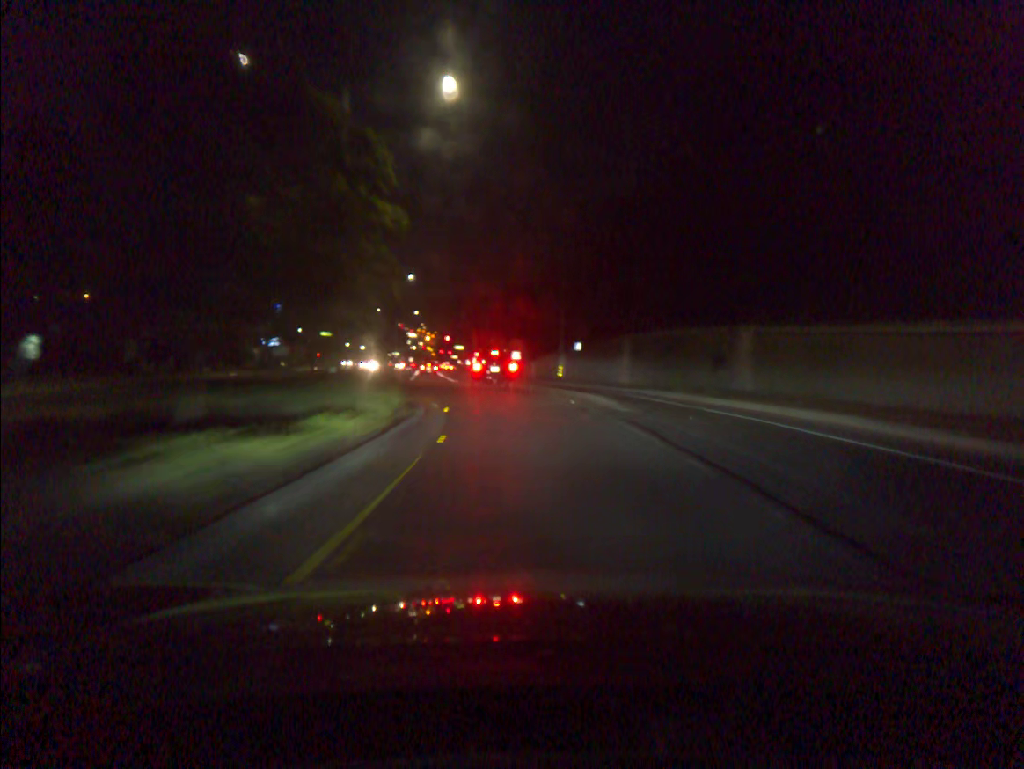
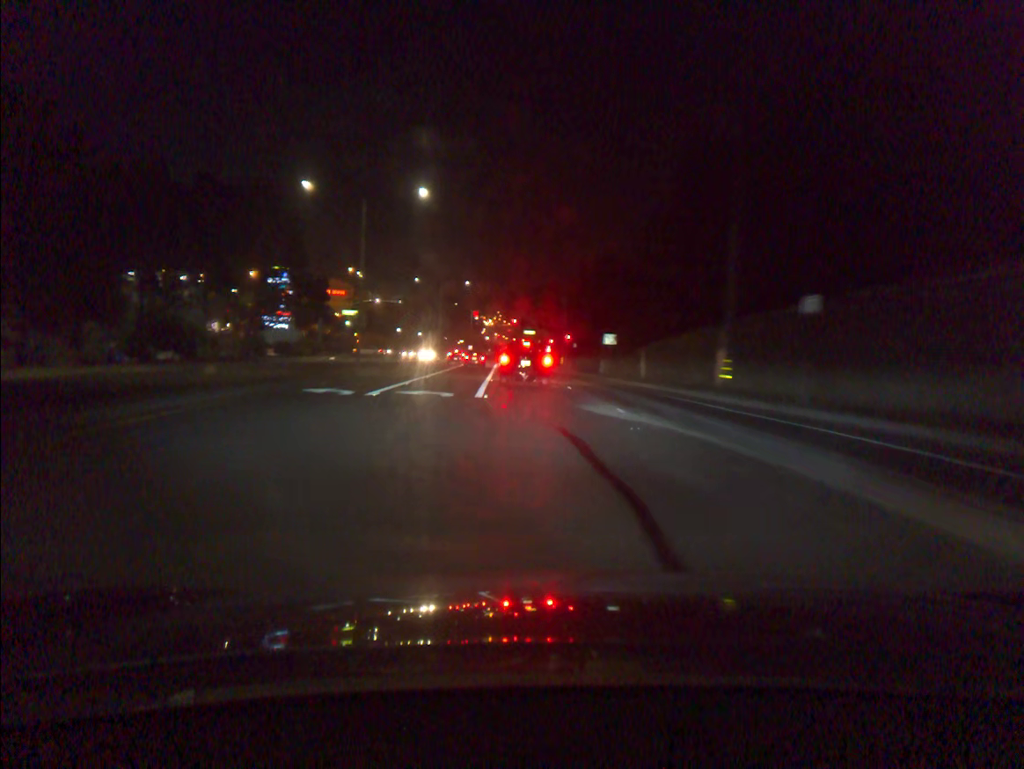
(-1.8, +34.5) m; -6°
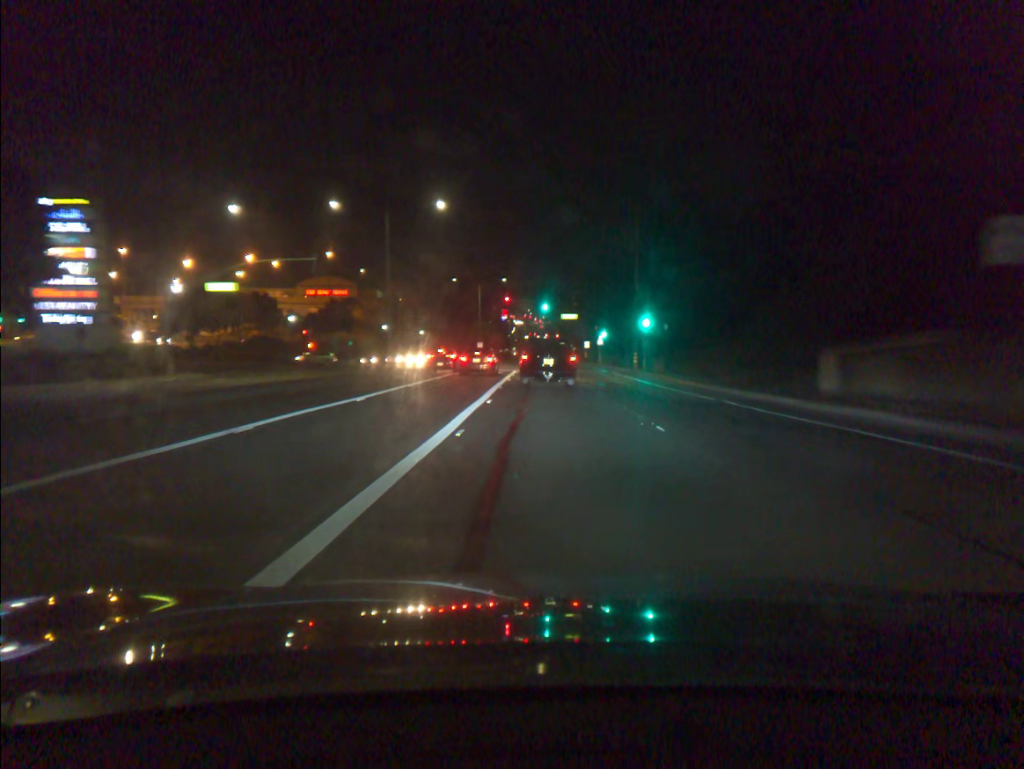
(-1.3, +49.0) m; -2°
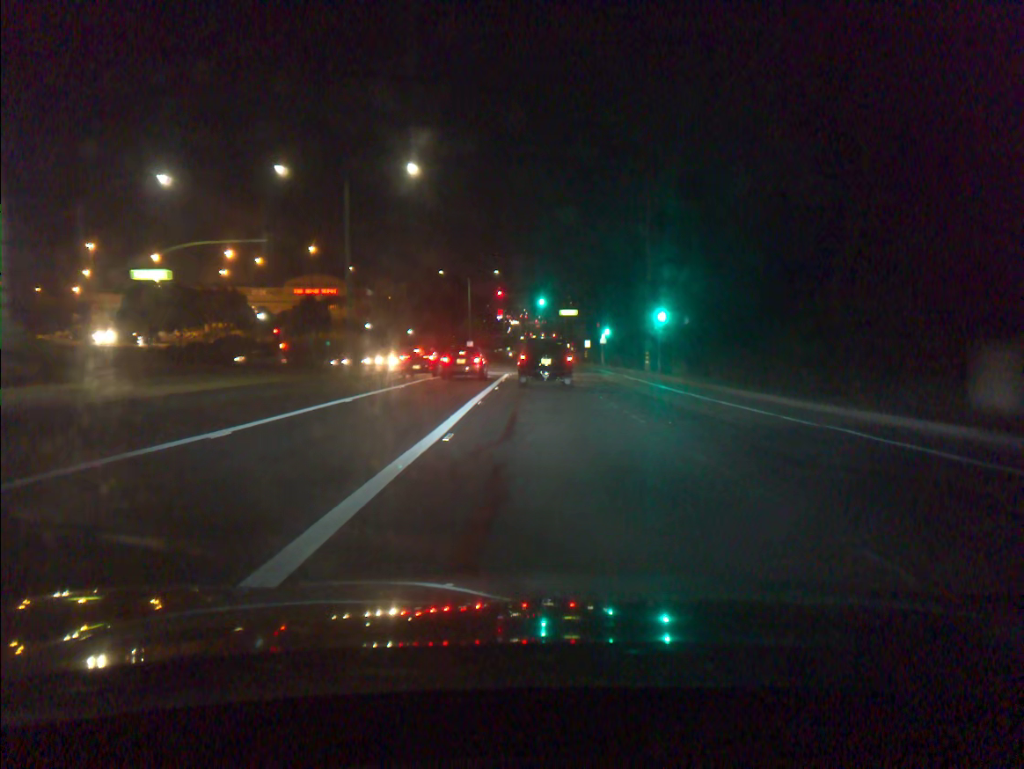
(0.0, +8.3) m; 0°
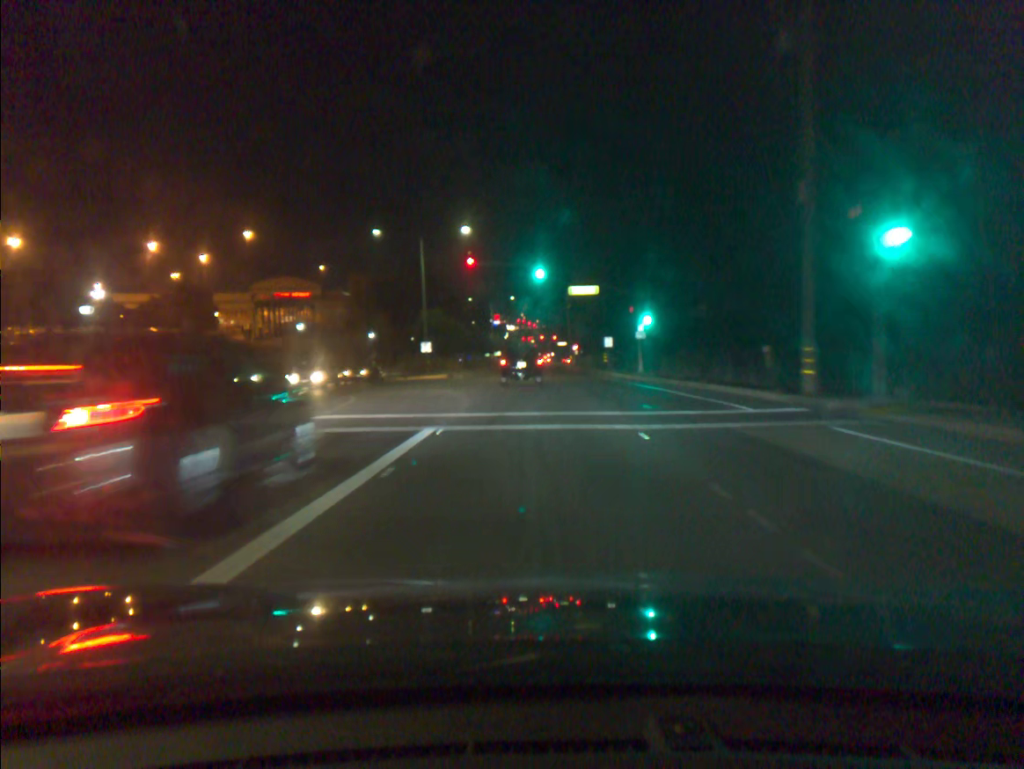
(+0.3, +31.7) m; 0°
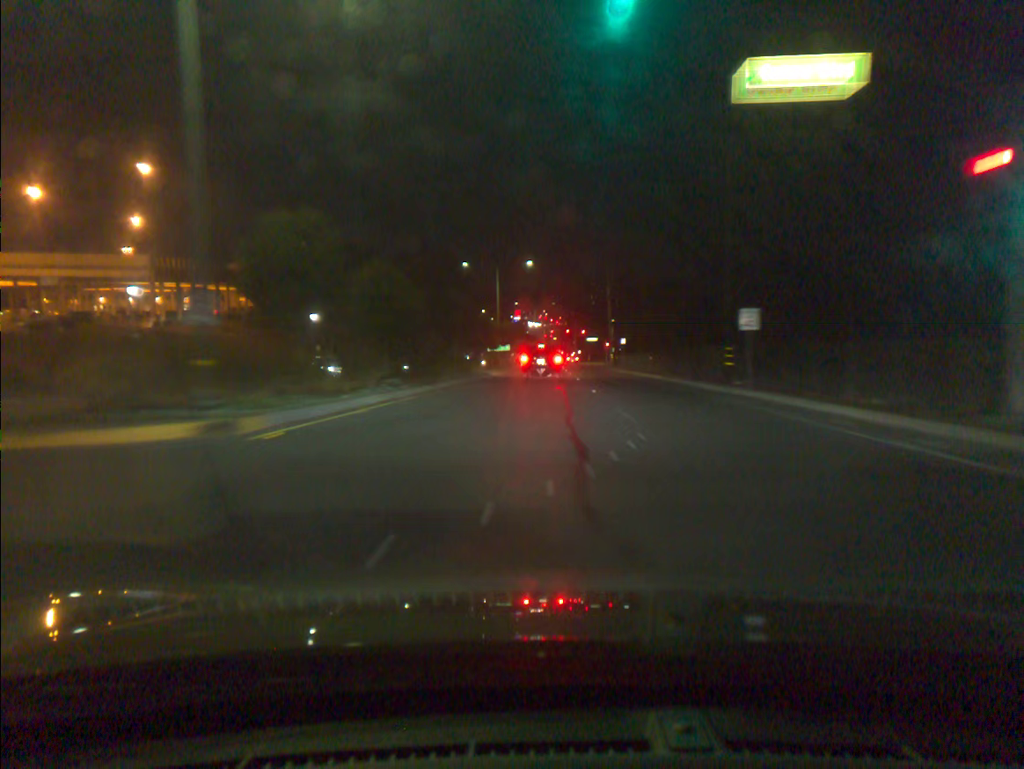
(-0.6, +37.1) m; -2°
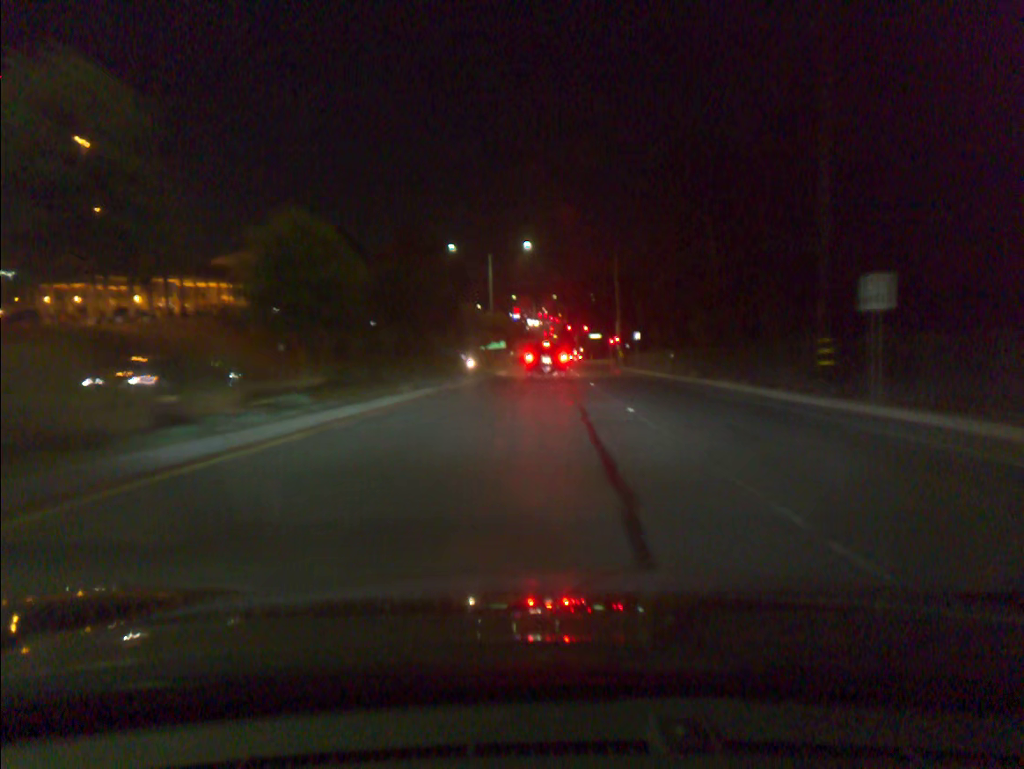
(0.0, +10.3) m; 0°
